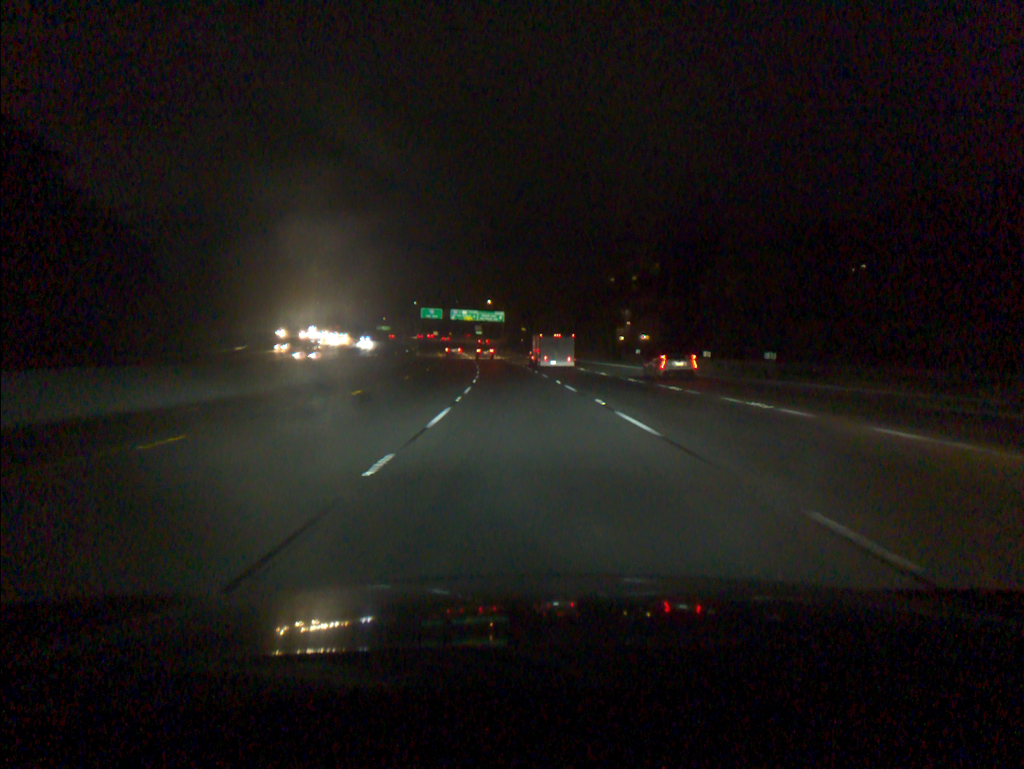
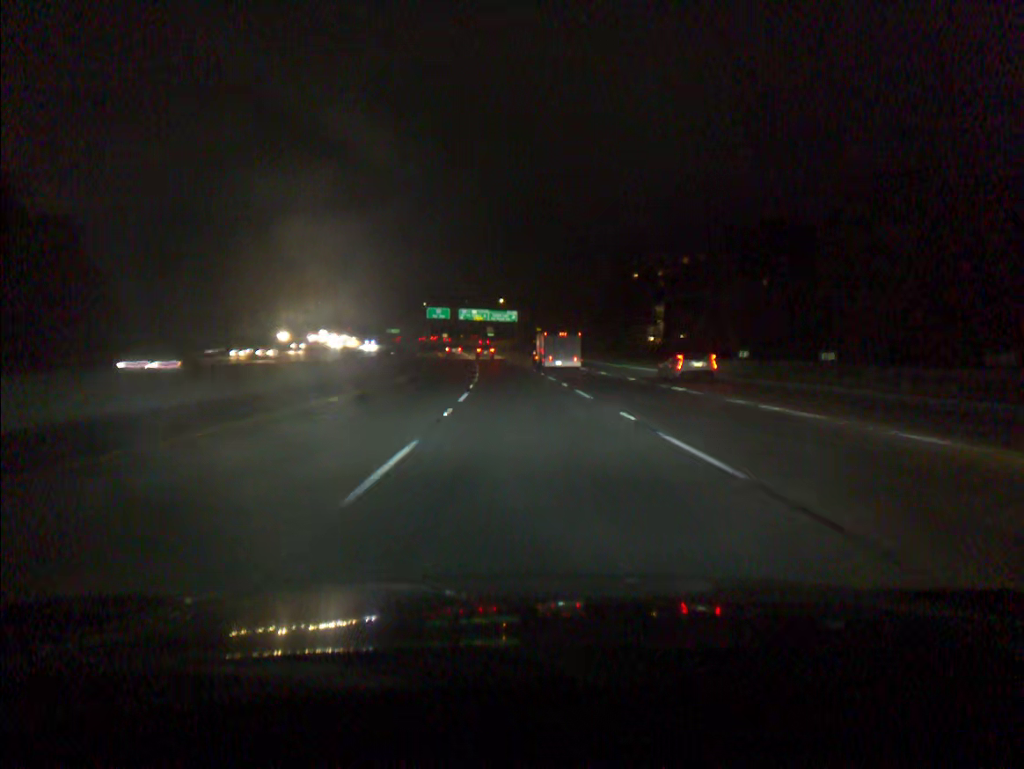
(-0.2, +18.3) m; -1°
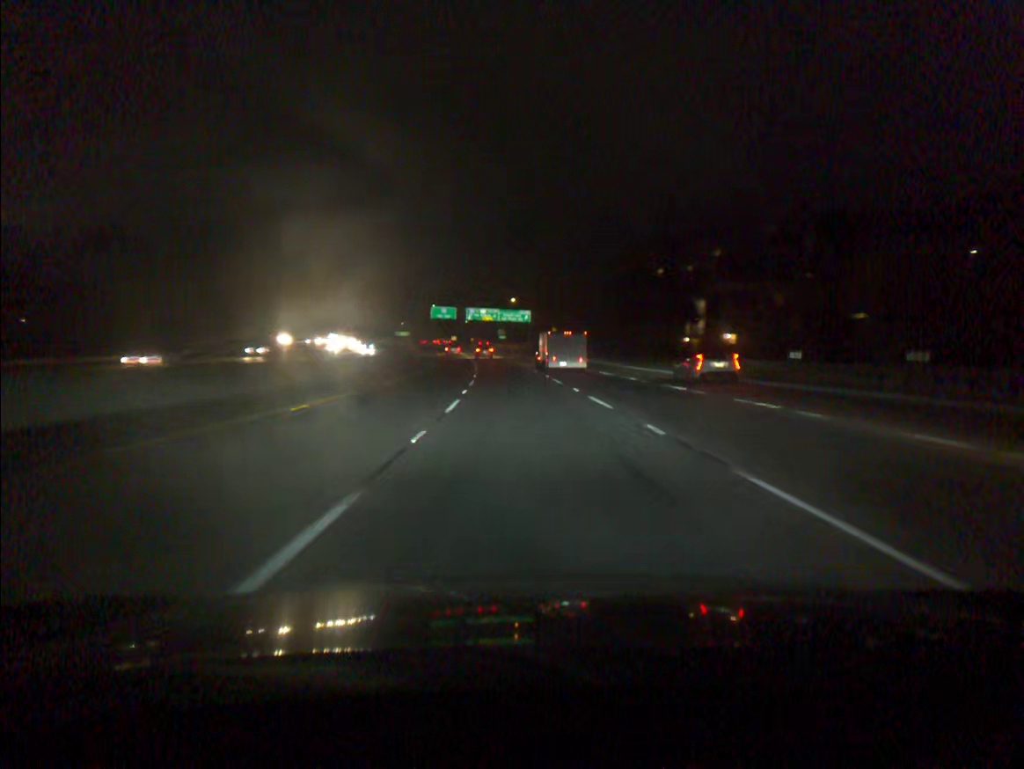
(-0.1, +18.3) m; -1°
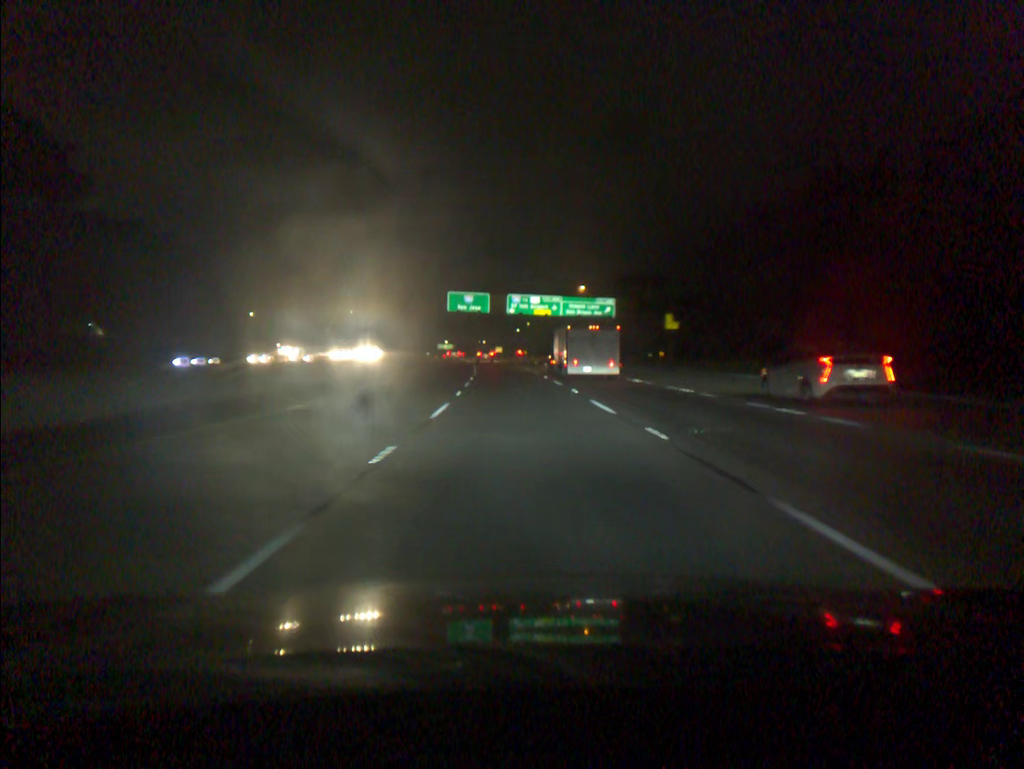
(-2.5, +72.9) m; -4°
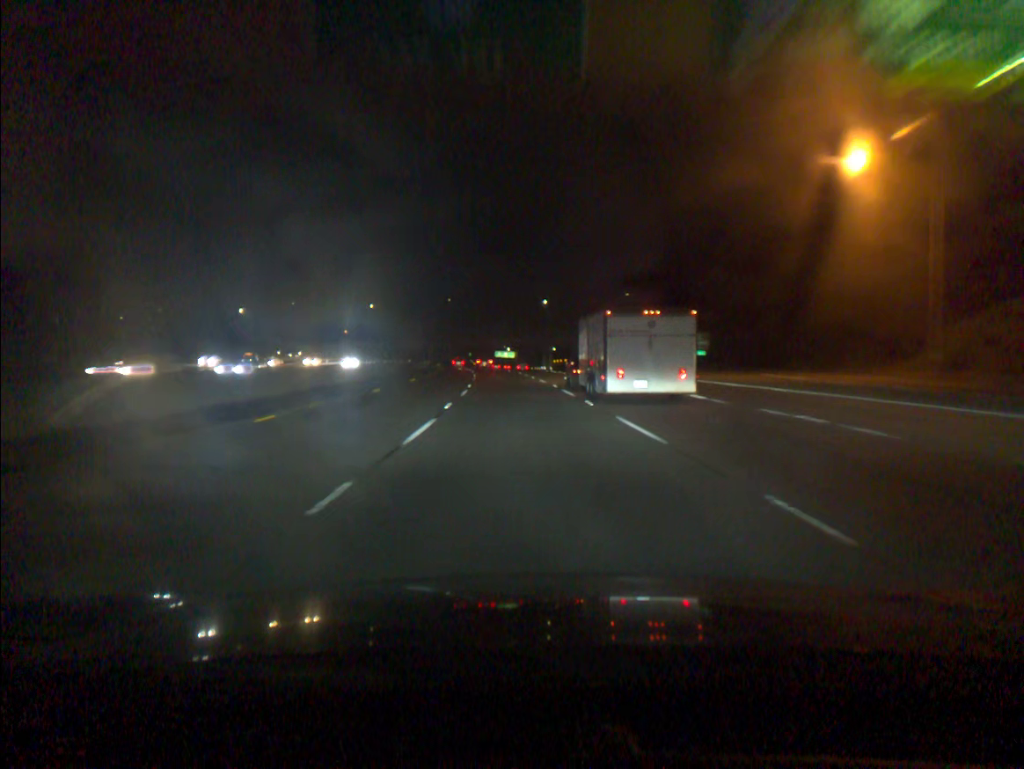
(-3.9, +90.3) m; -5°
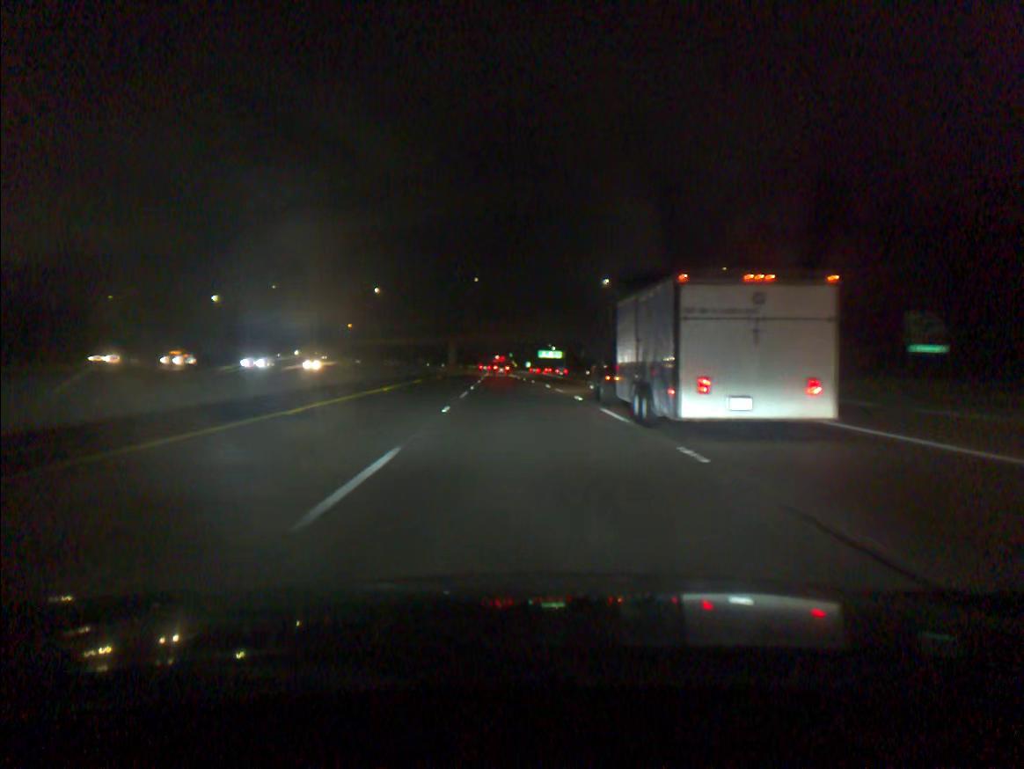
(-1.5, +54.3) m; -3°
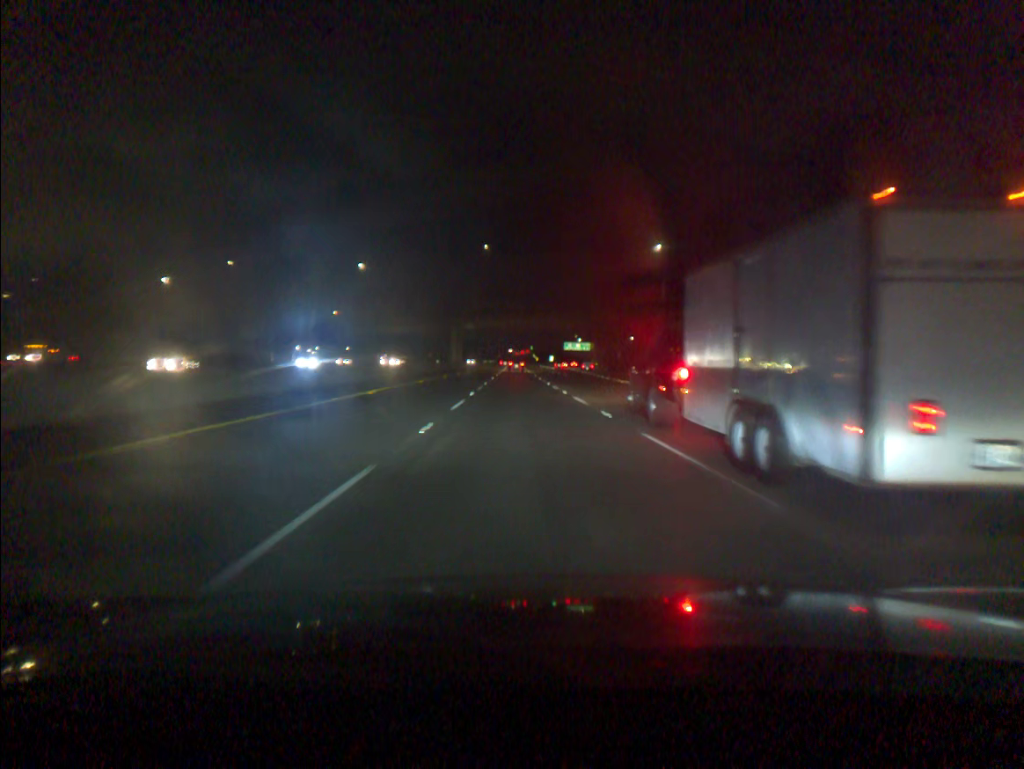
(-0.6, +36.4) m; -1°
